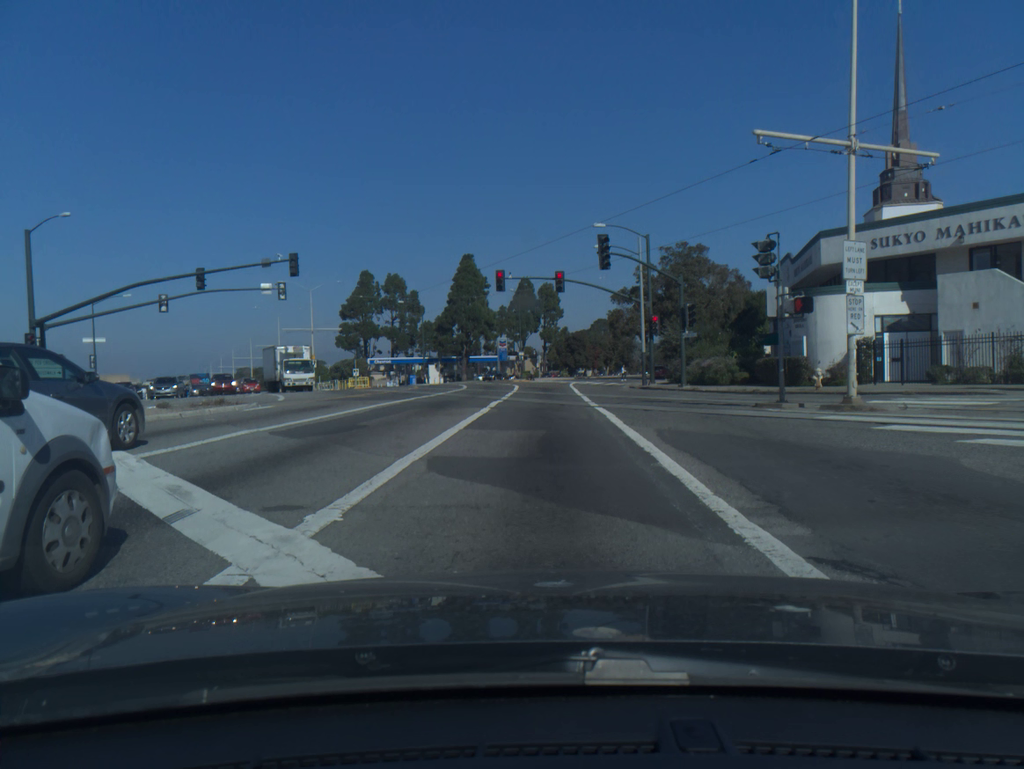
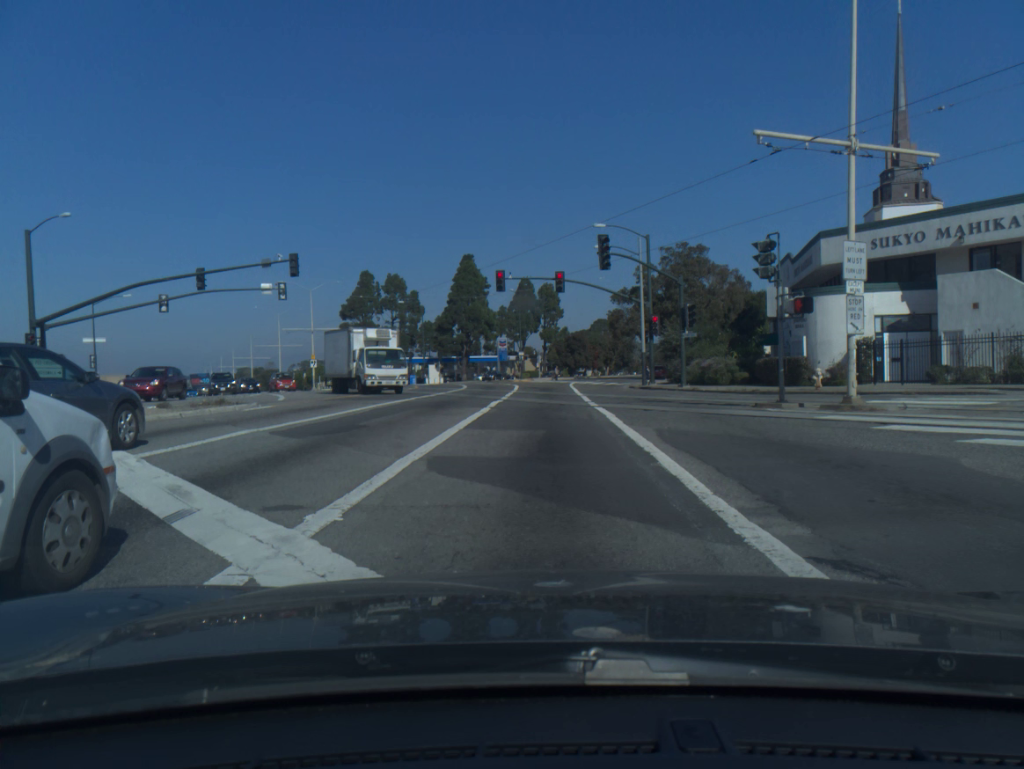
(0.0, 0.0) m; 0°
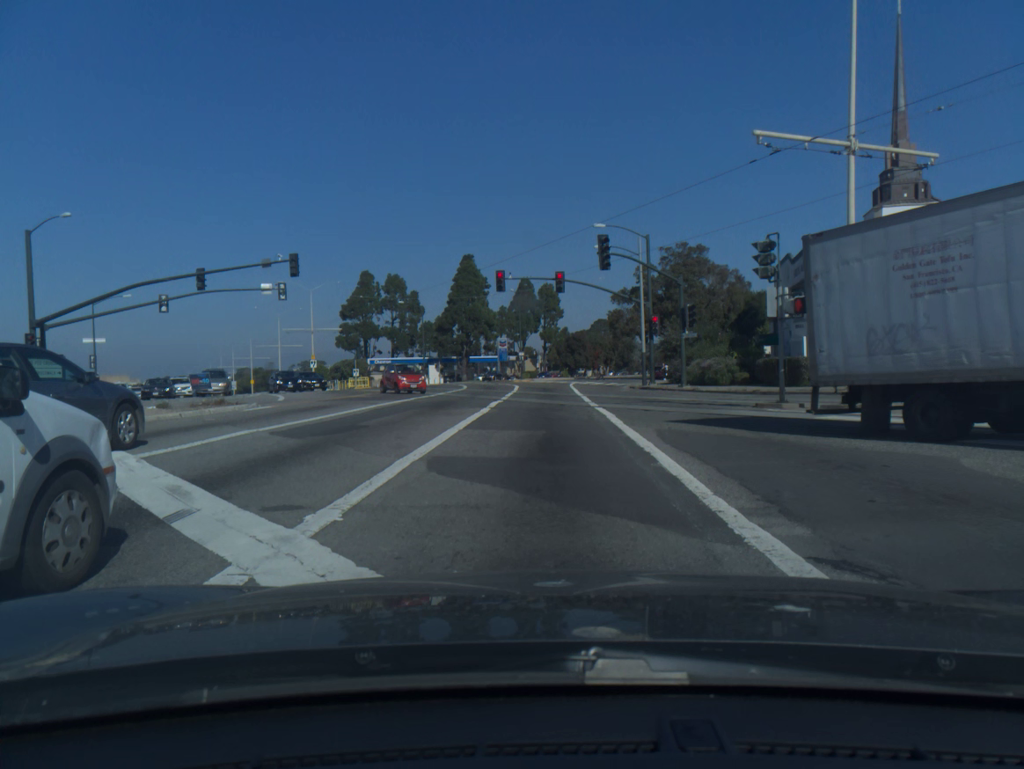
(0.0, 0.0) m; 0°
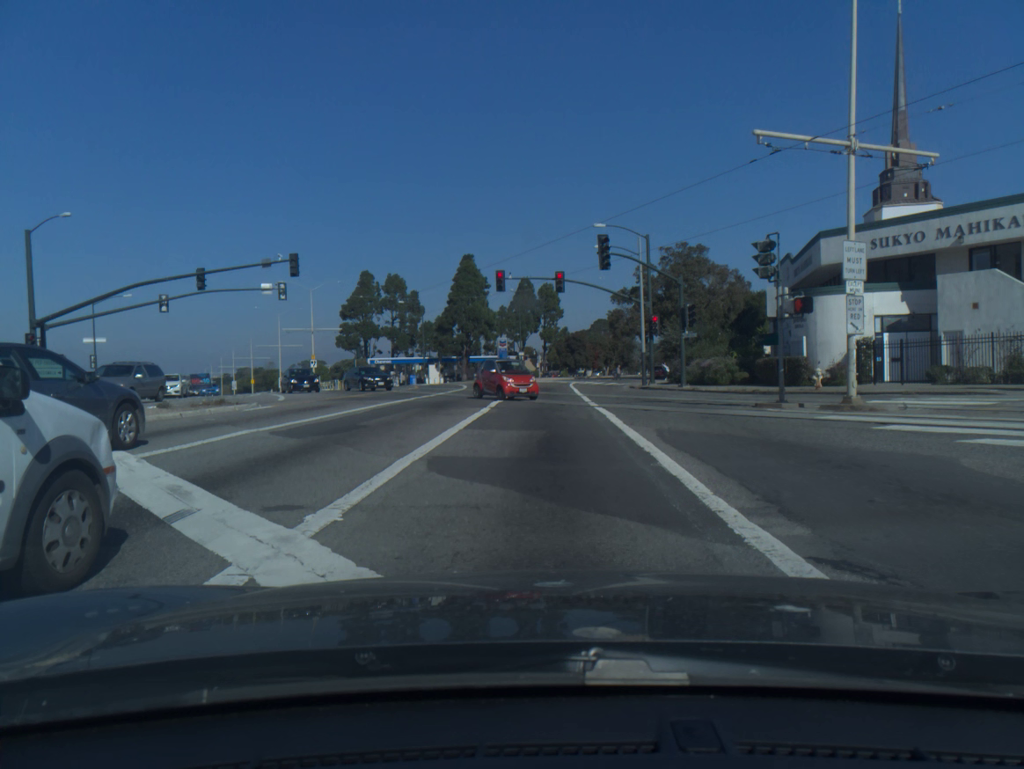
(0.0, 0.0) m; 0°
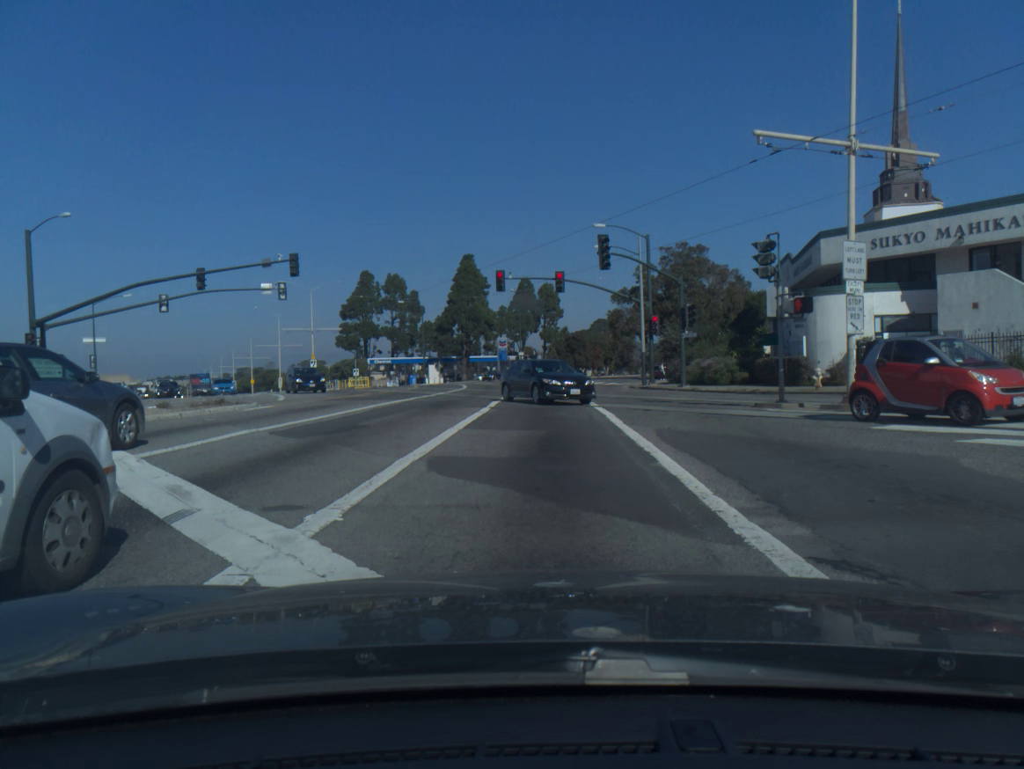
(0.0, 0.0) m; 0°
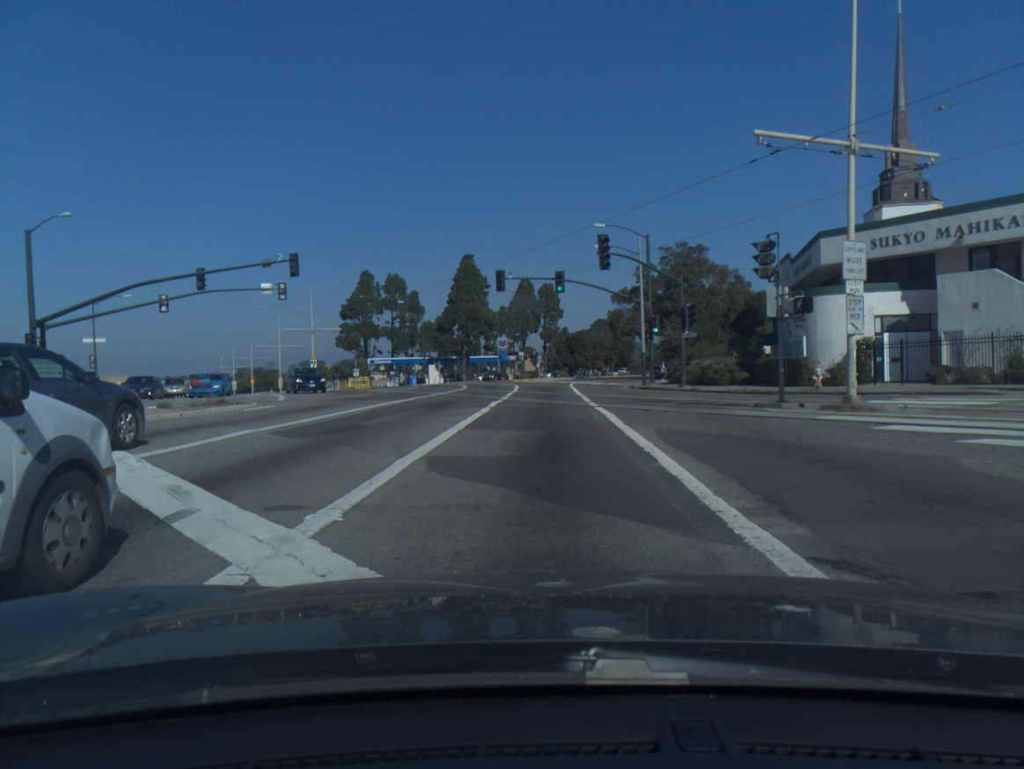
(0.0, 0.0) m; 0°
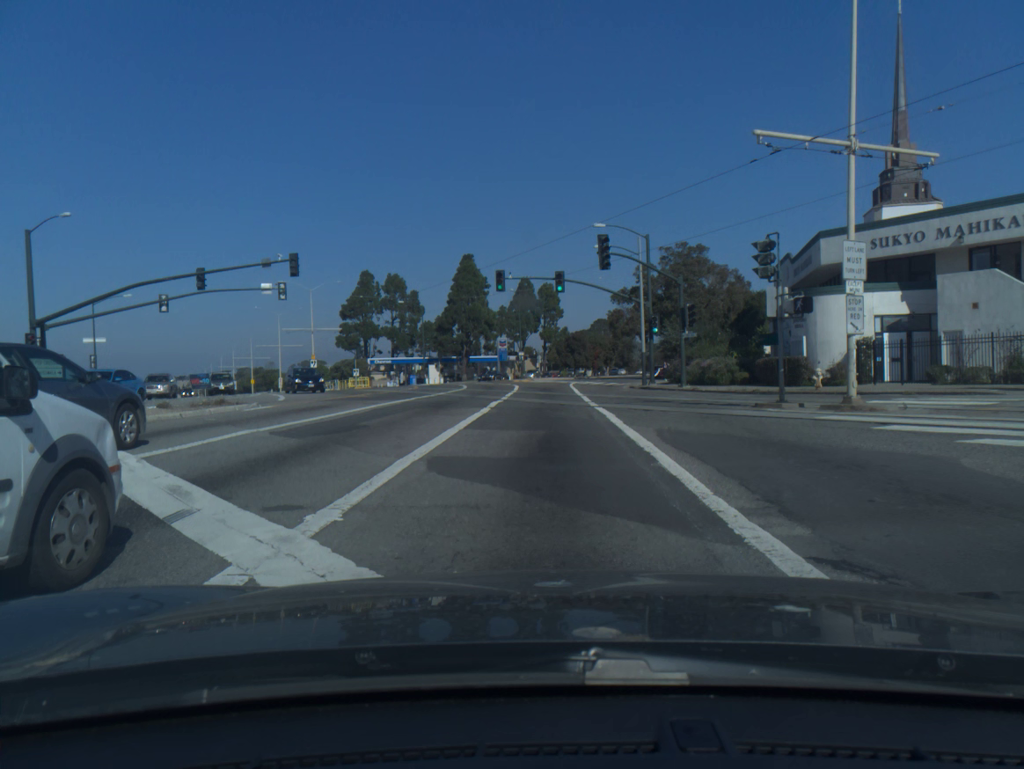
(0.0, 0.0) m; 0°
